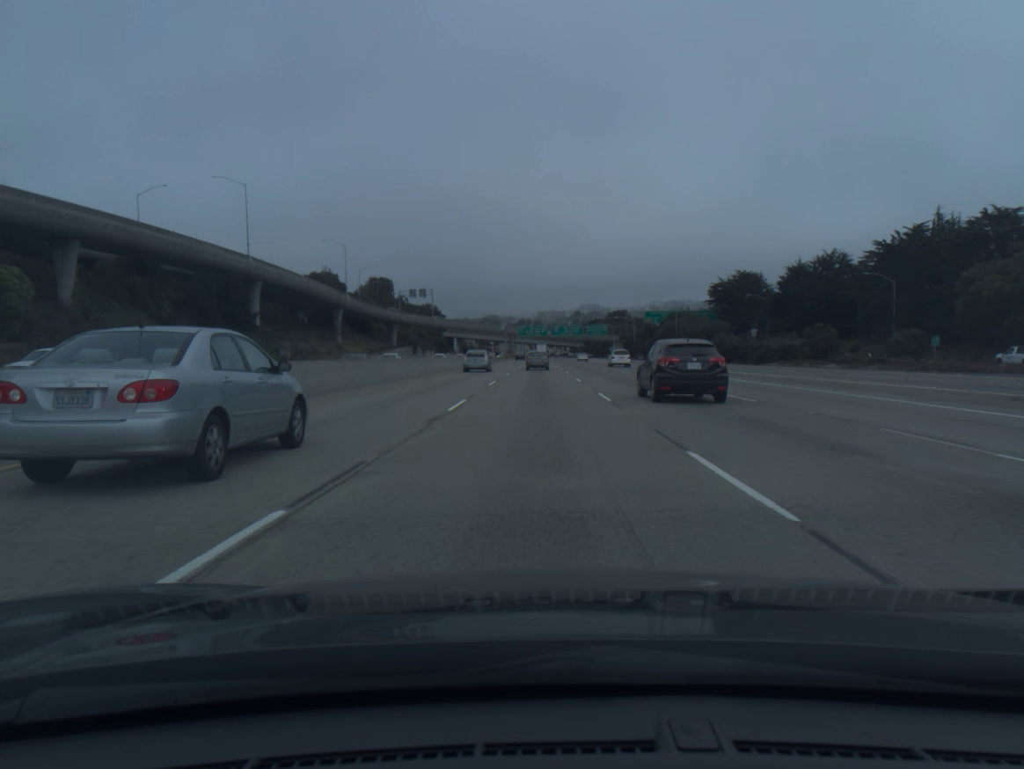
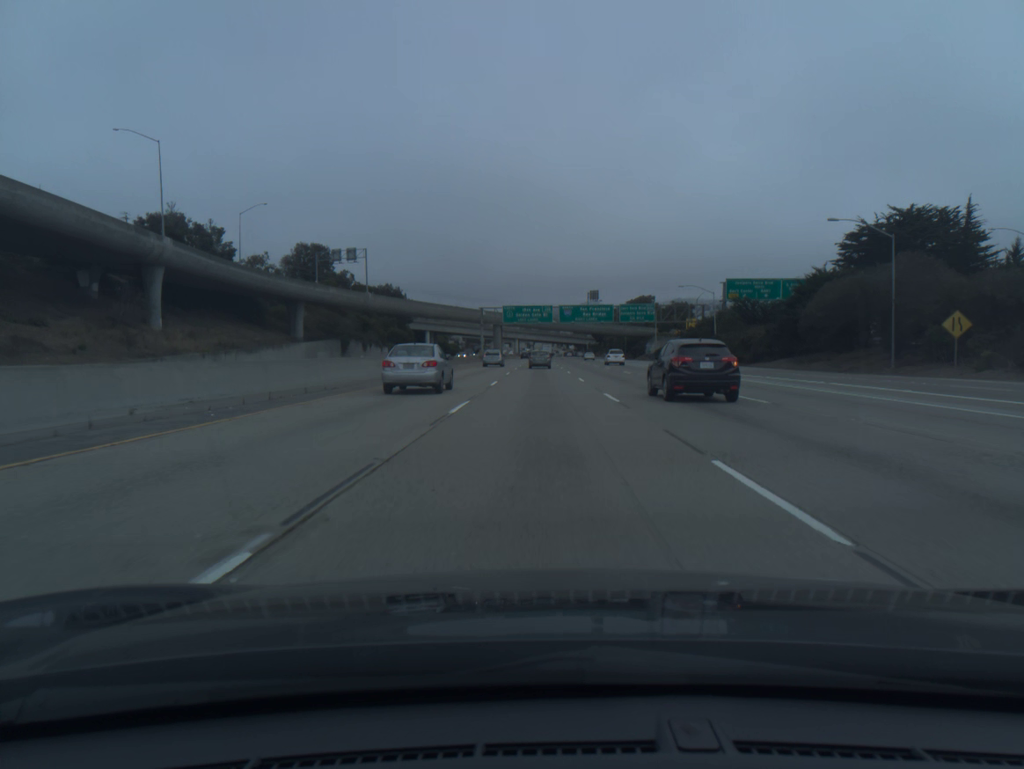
(-0.2, +85.9) m; 0°
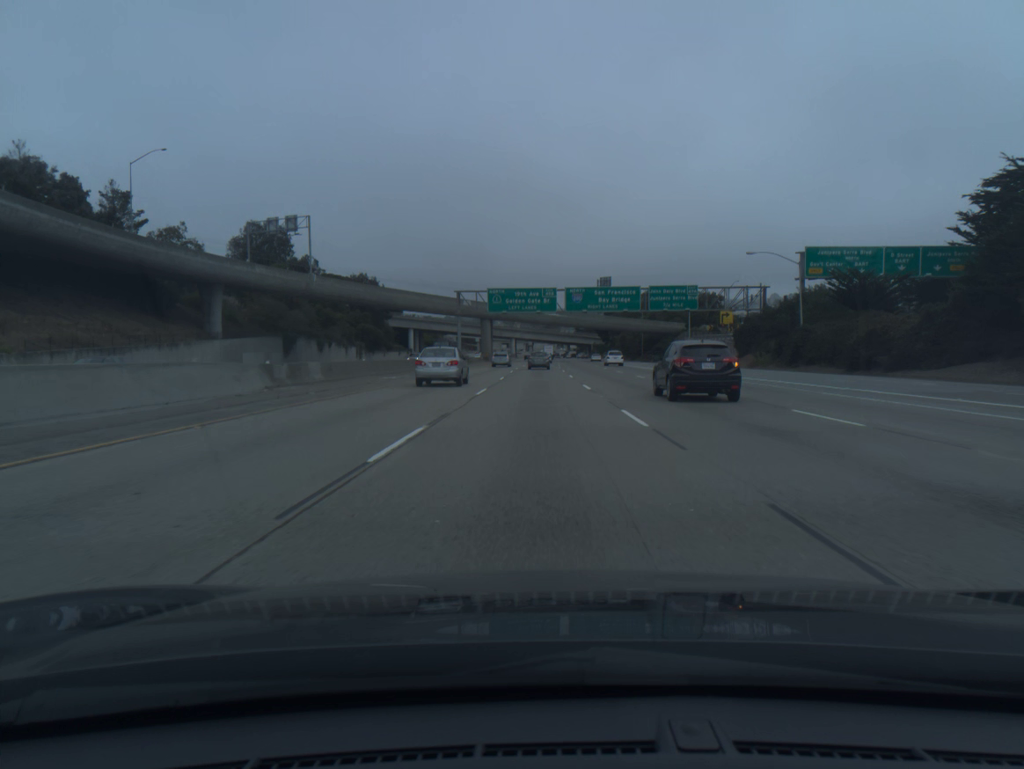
(0.0, +34.6) m; 0°
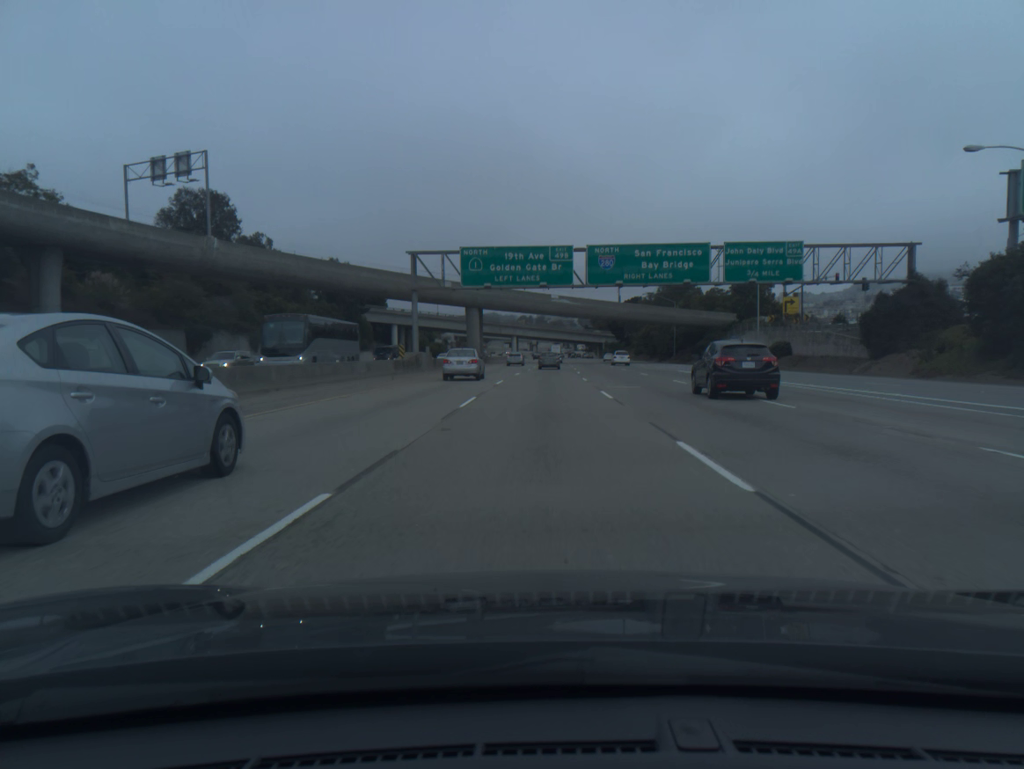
(-0.1, +34.7) m; 0°
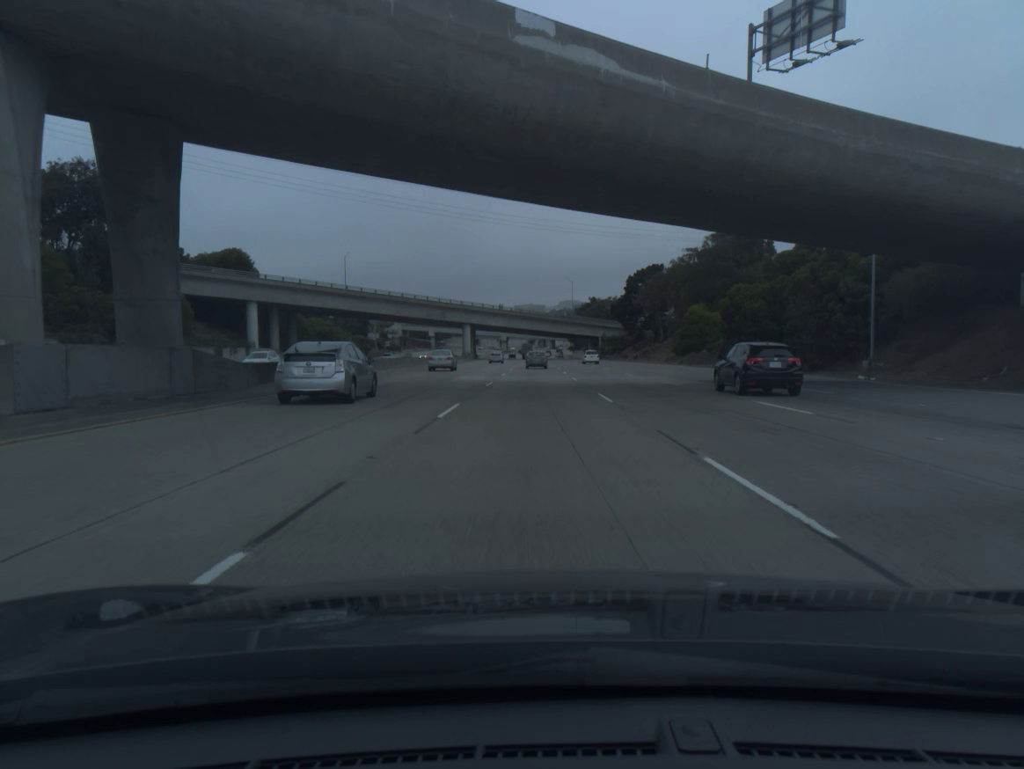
(+1.3, +87.4) m; +2°
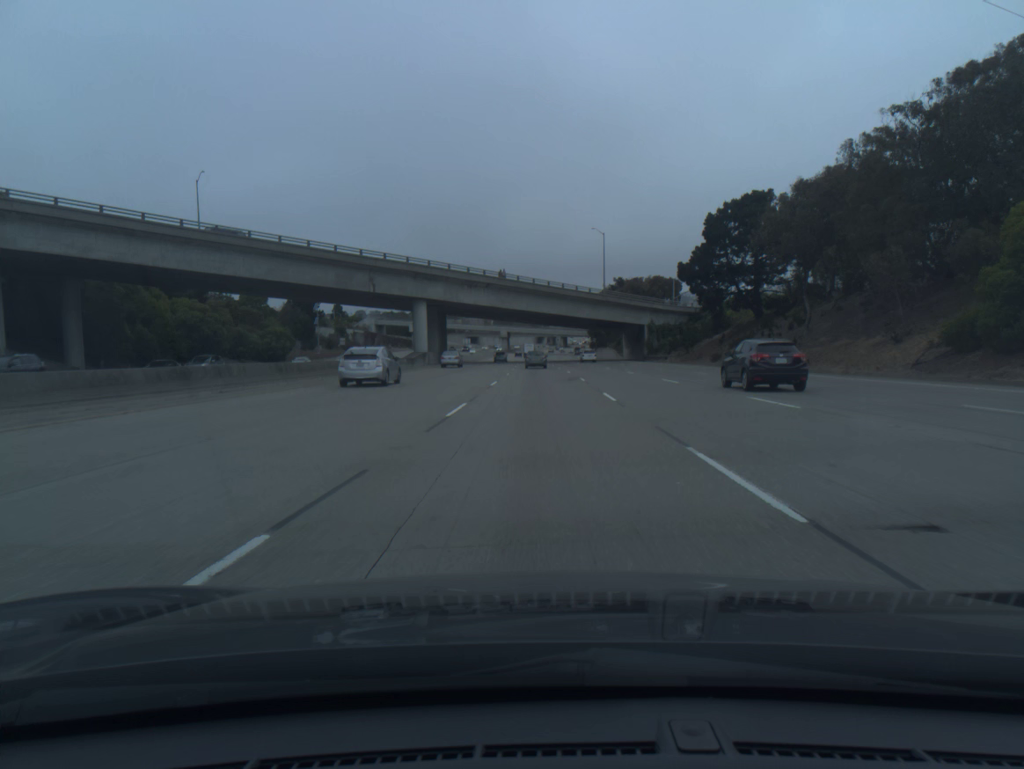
(-0.3, +70.3) m; 0°
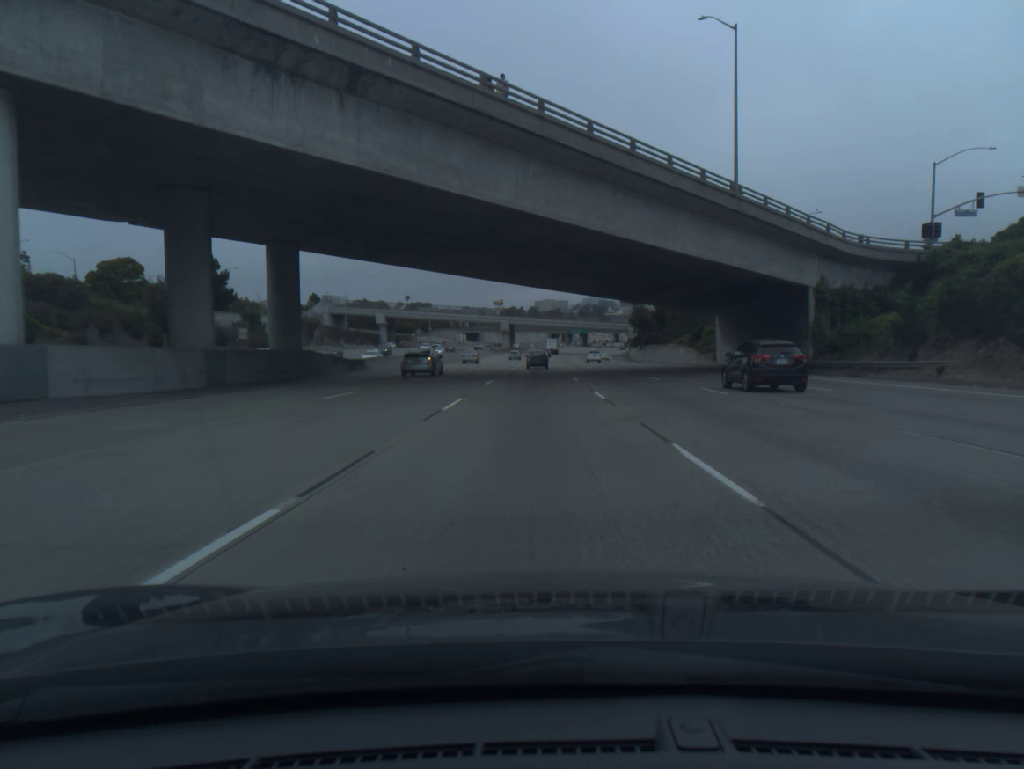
(-0.4, +70.5) m; -1°
